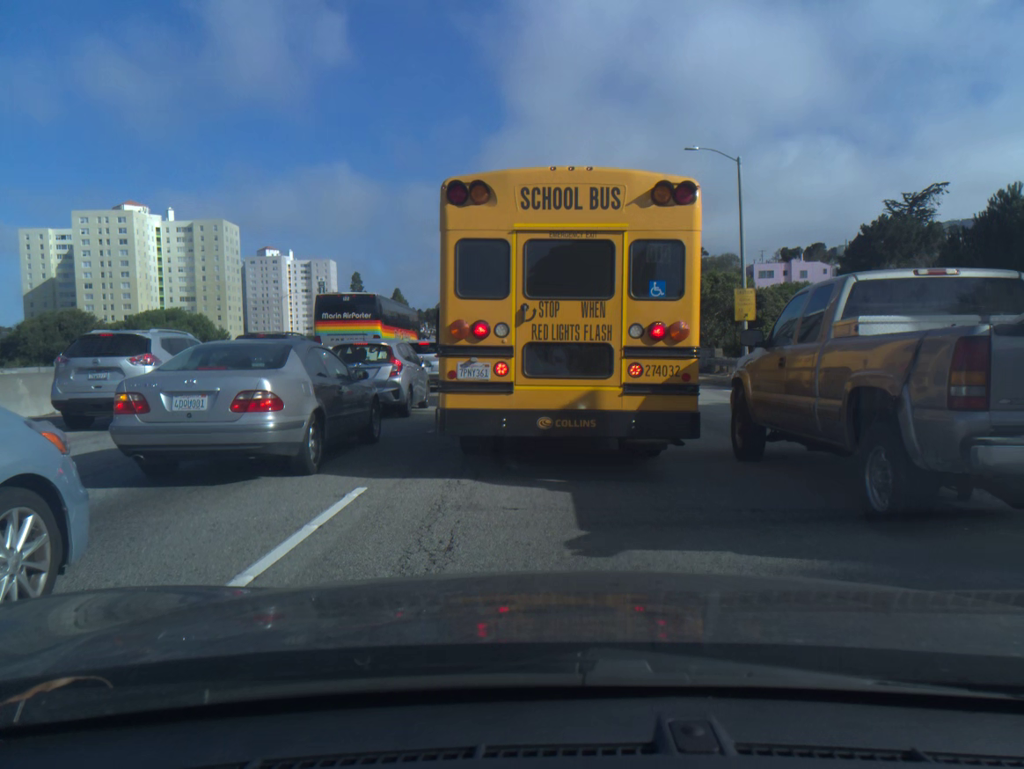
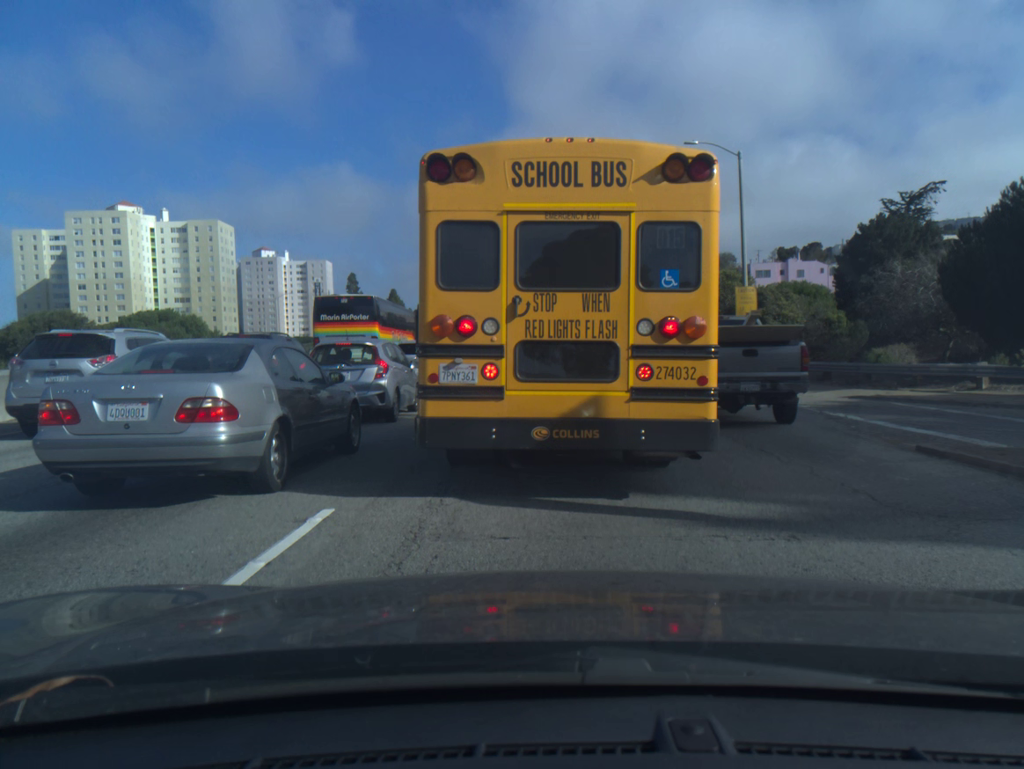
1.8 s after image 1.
(0.0, +1.0) m; 0°
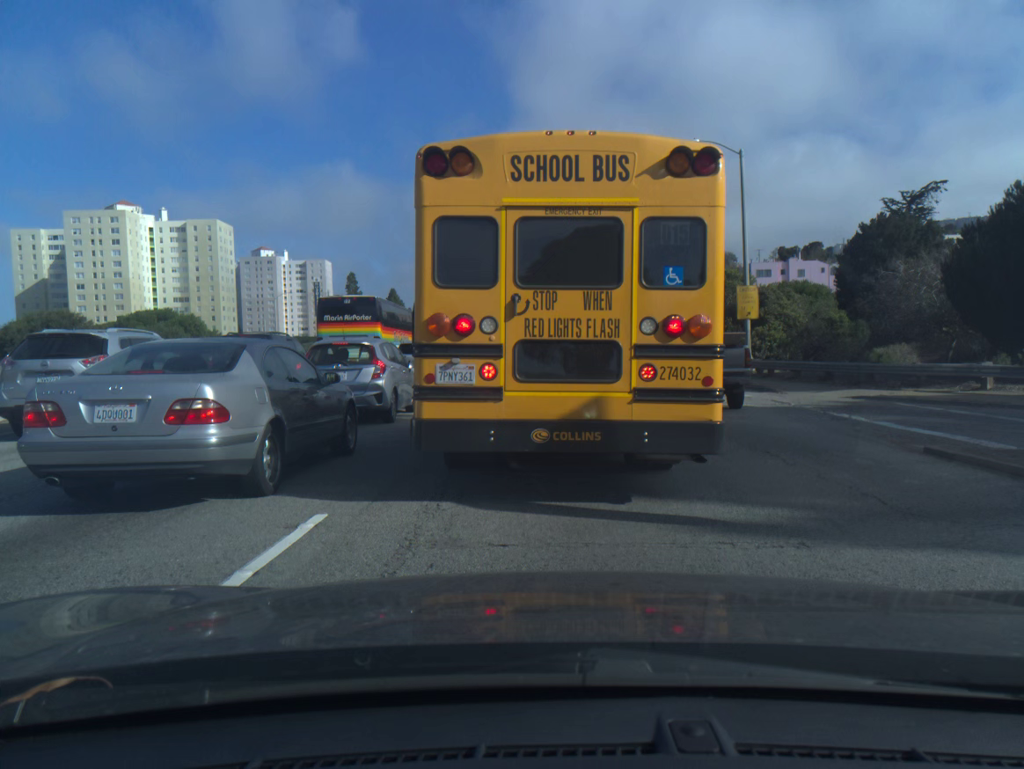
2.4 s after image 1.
(0.0, +0.2) m; 0°
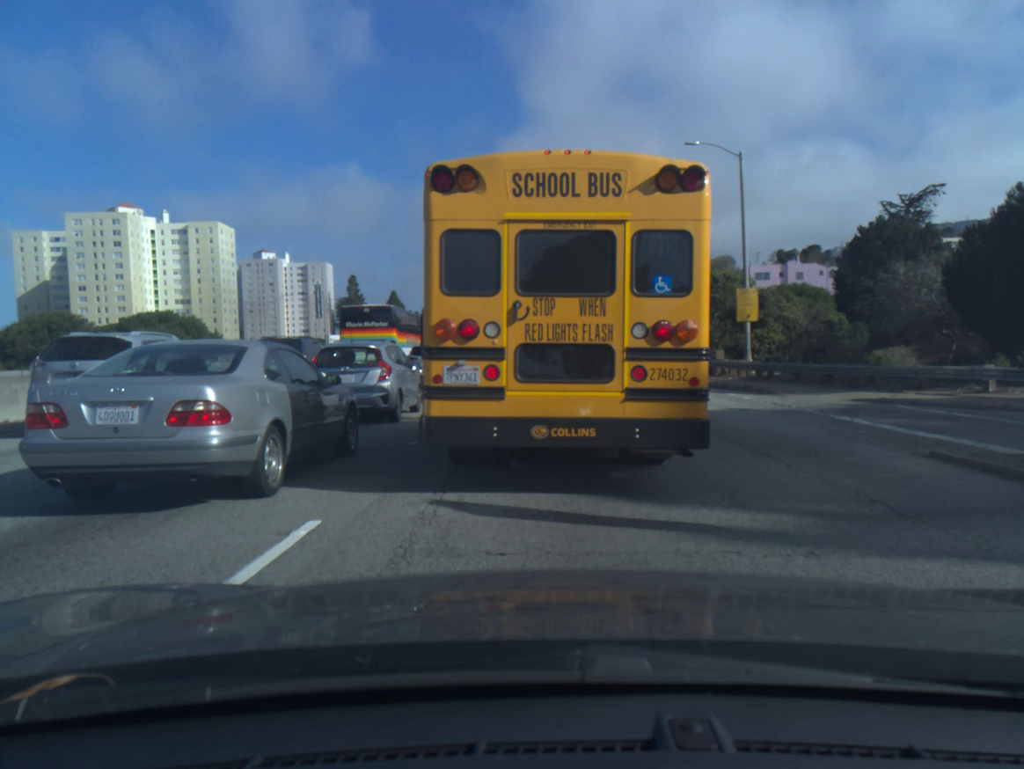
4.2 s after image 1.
(0.0, +0.1) m; 0°
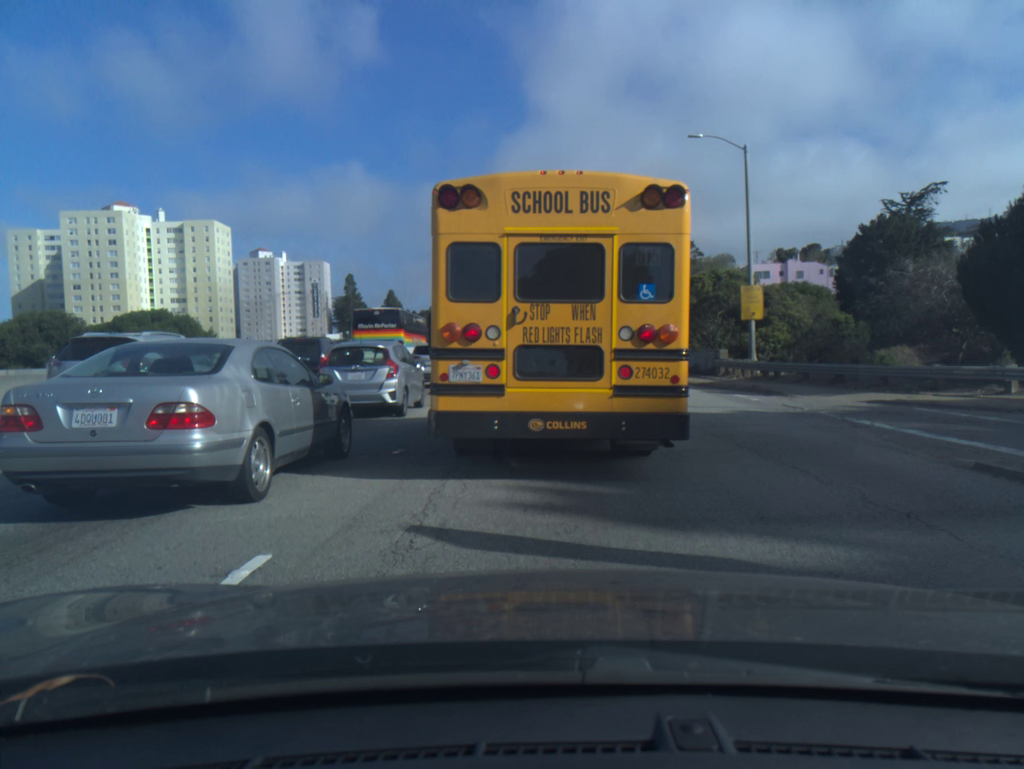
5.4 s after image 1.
(0.0, +0.9) m; 0°
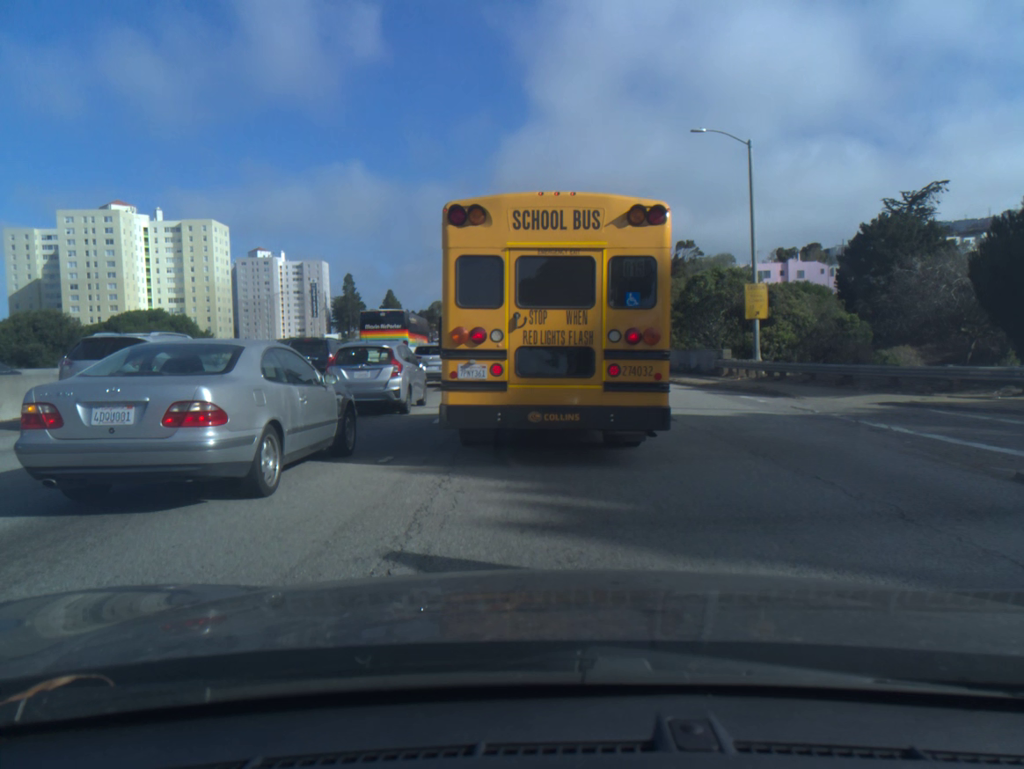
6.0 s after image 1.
(0.0, +0.7) m; 0°
